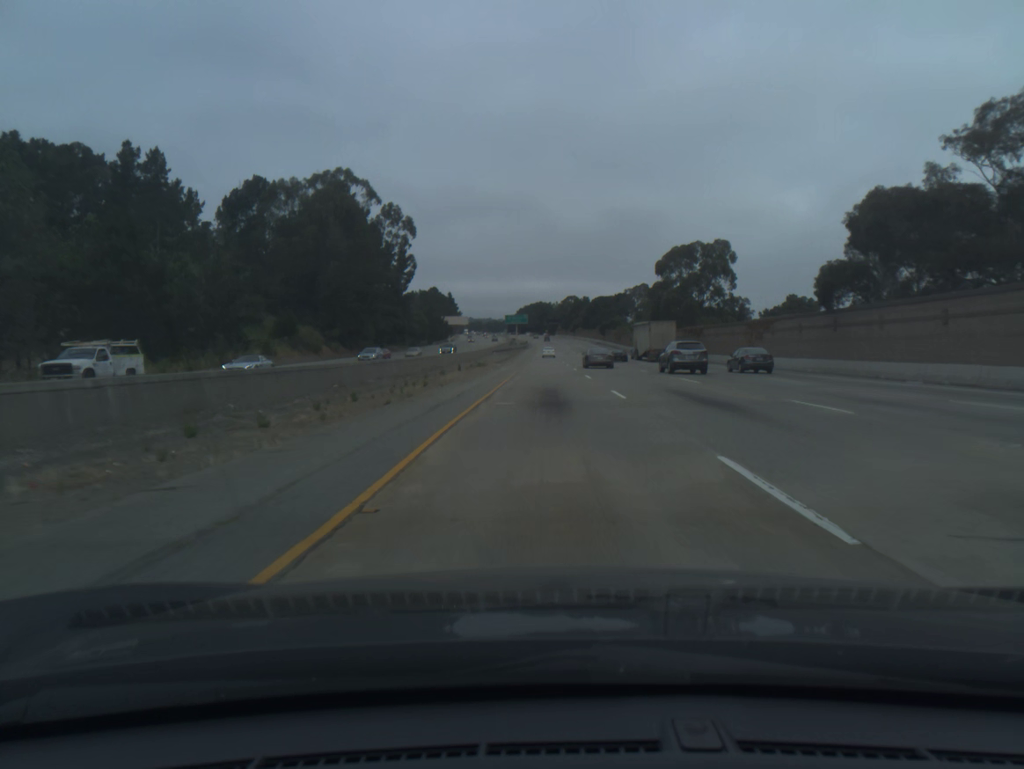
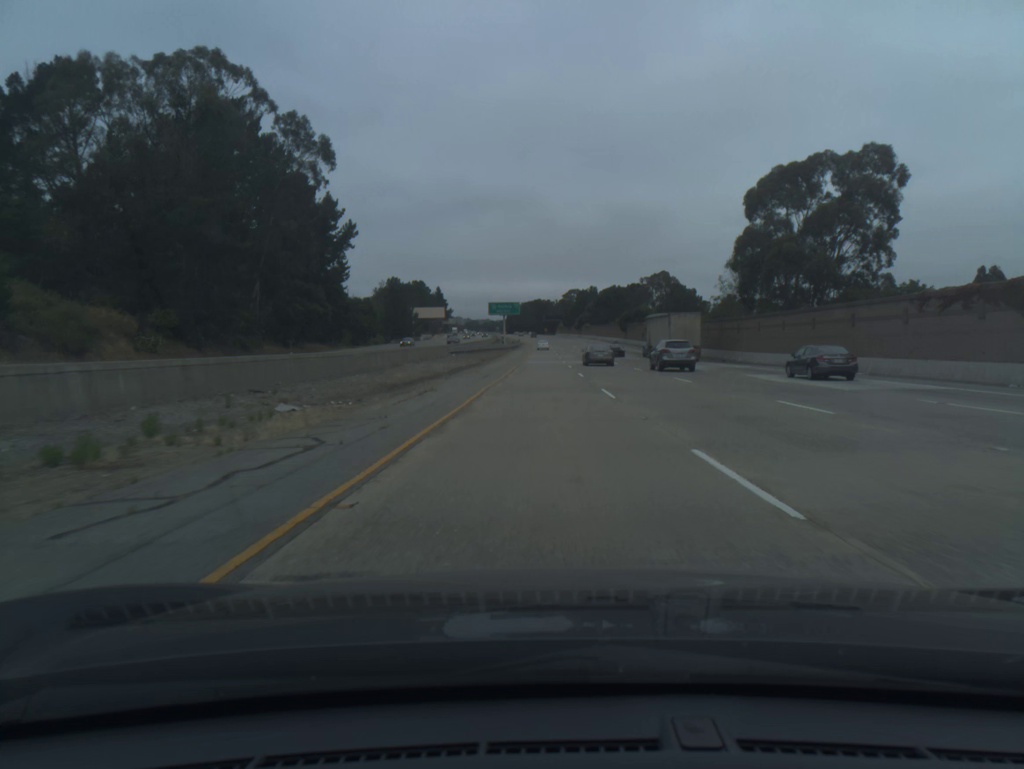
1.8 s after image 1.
(+0.1, +57.9) m; 0°
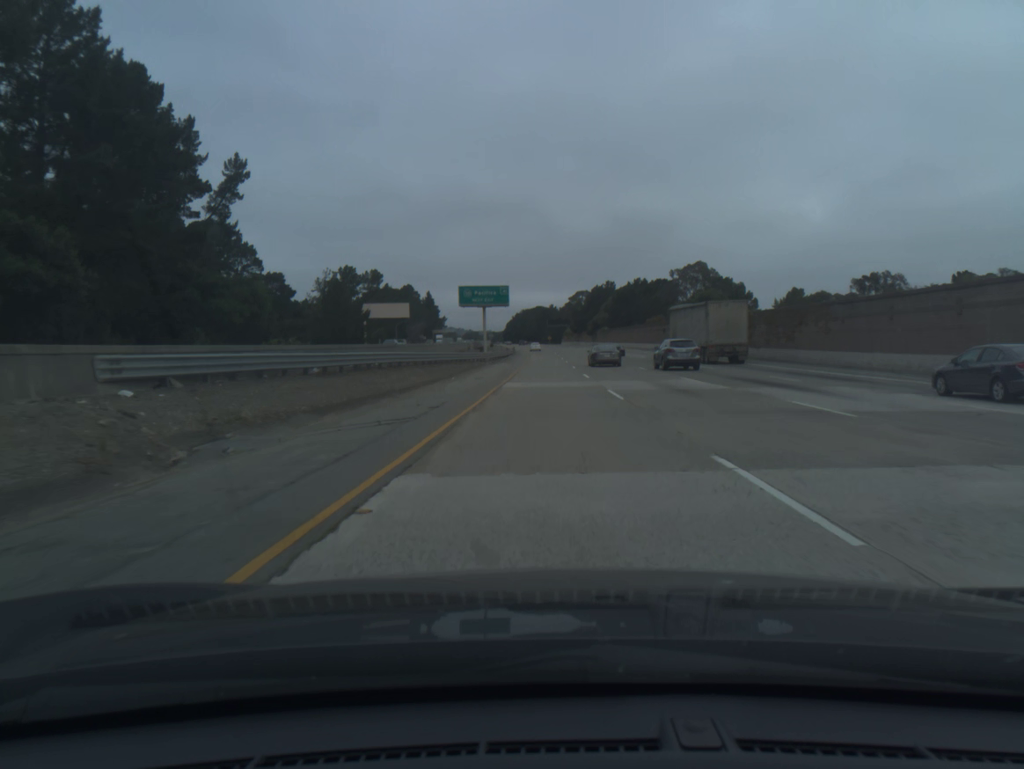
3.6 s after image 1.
(-0.2, +58.9) m; 0°
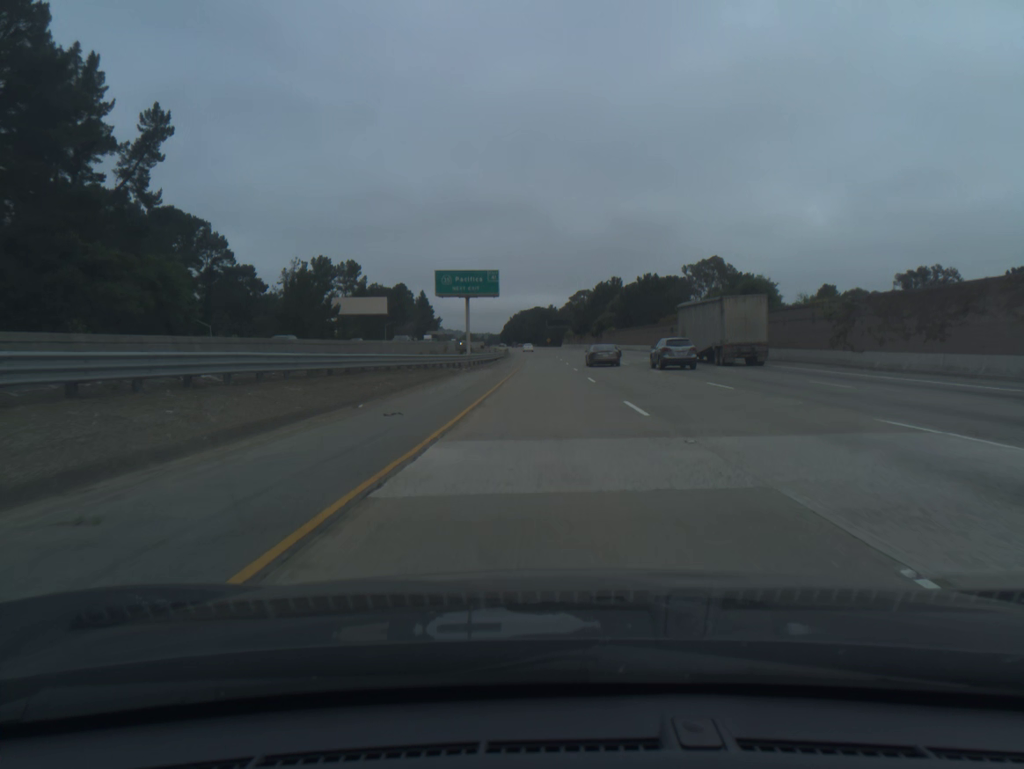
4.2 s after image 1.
(0.0, +19.8) m; 0°
